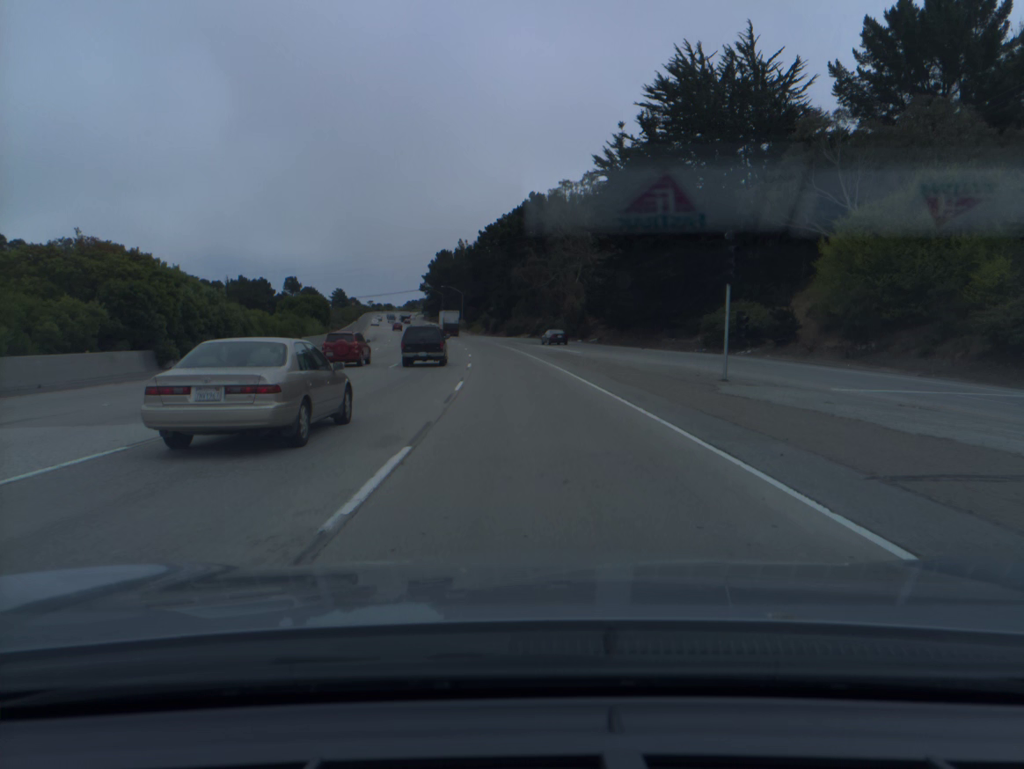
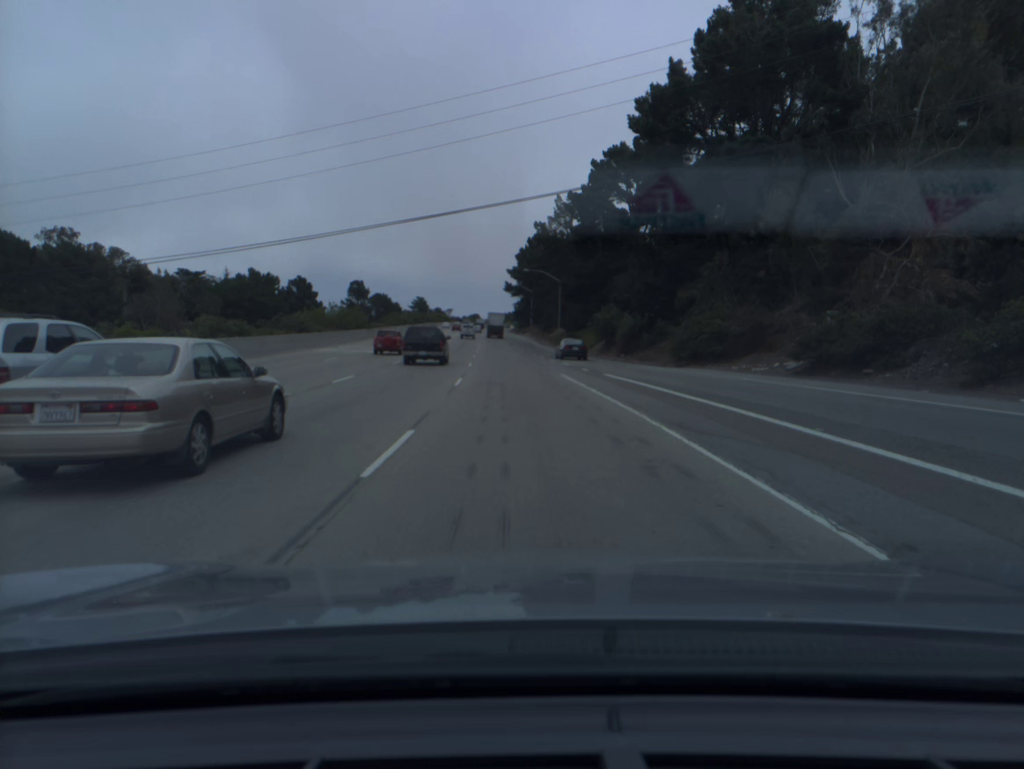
(-5.5, +85.2) m; -7°
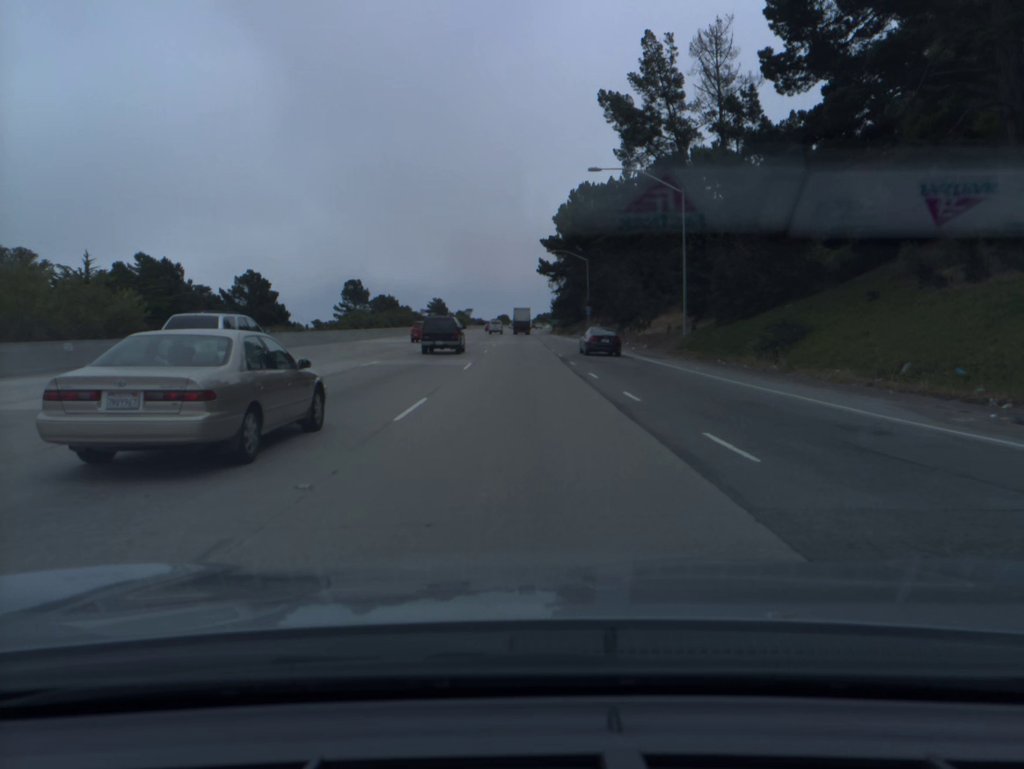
(-2.1, +68.7) m; -3°
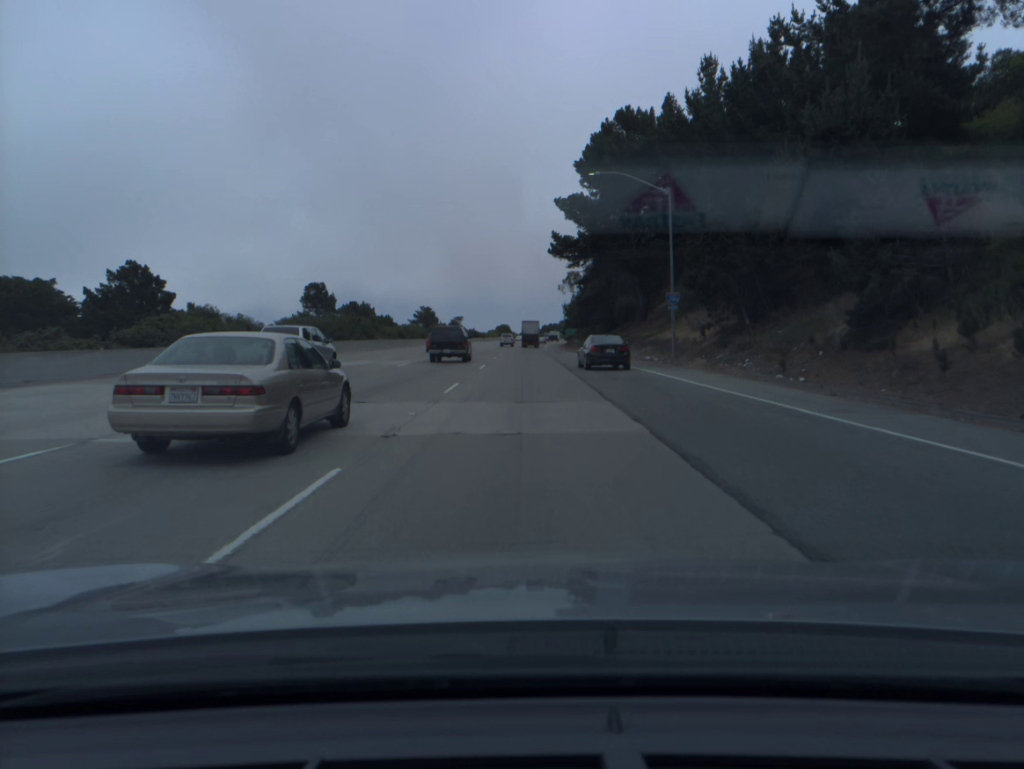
(-0.2, +51.6) m; 0°
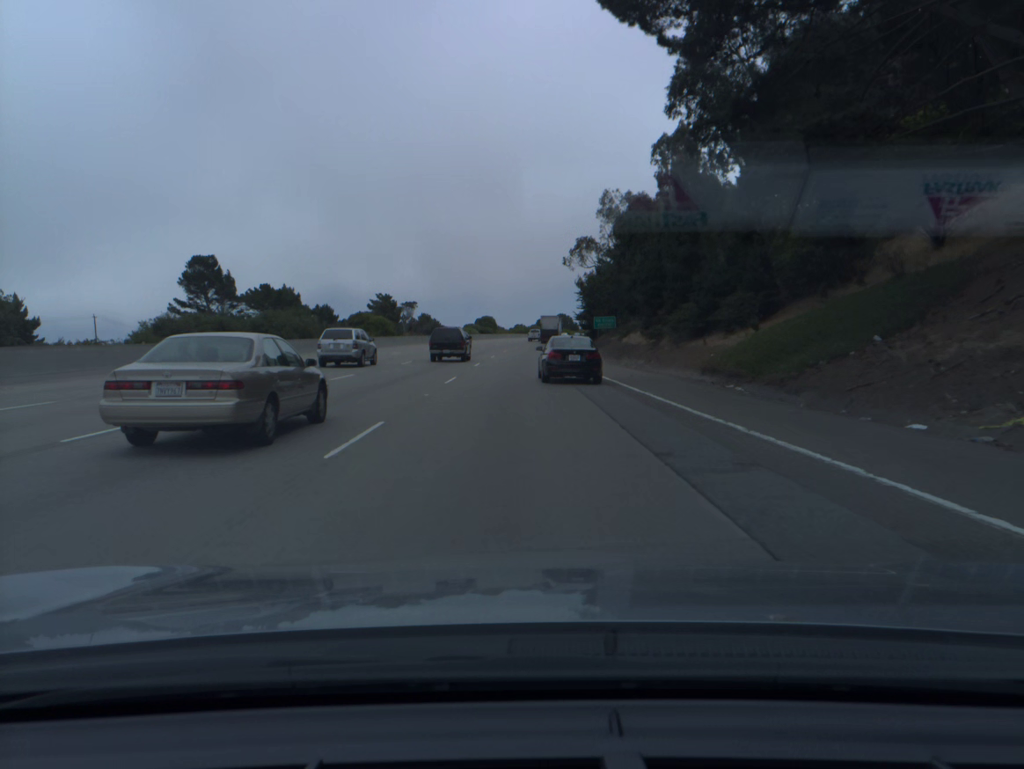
(+0.3, +68.4) m; 0°
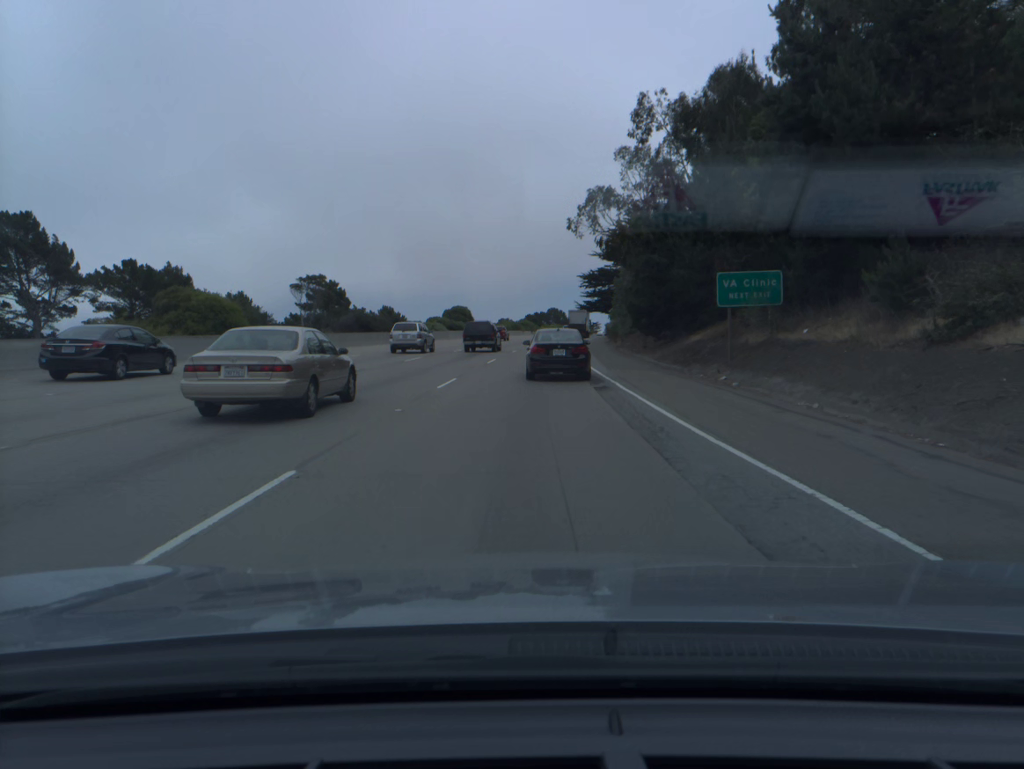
(0.0, +48.8) m; +1°
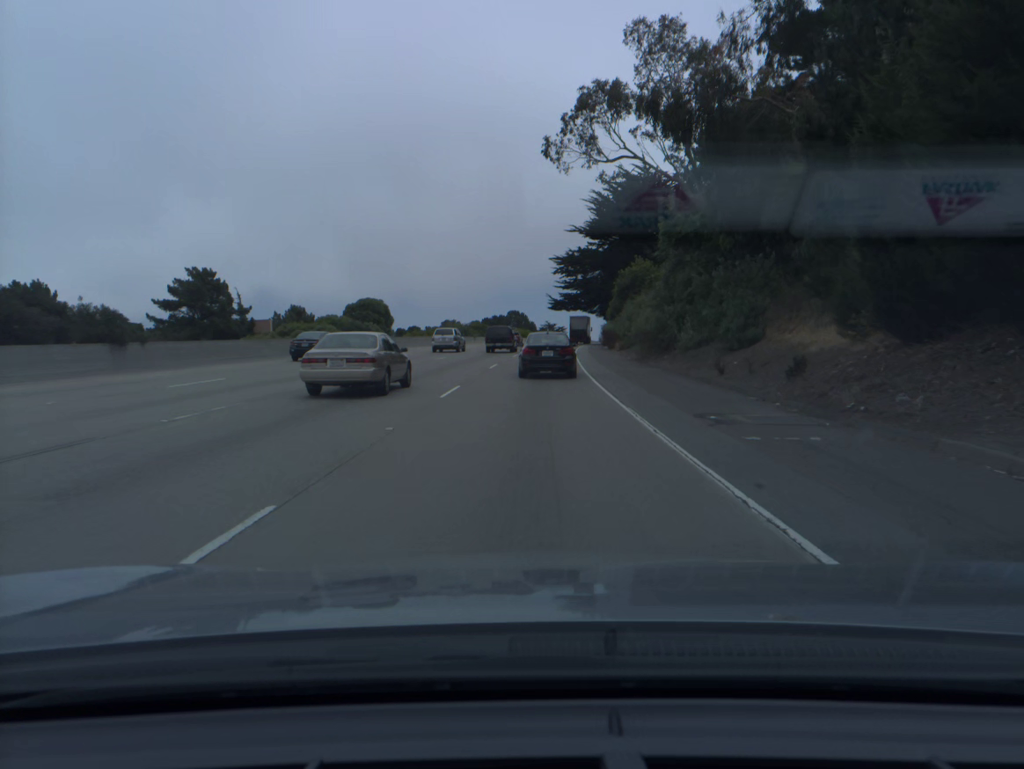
(+1.3, +45.5) m; +3°
